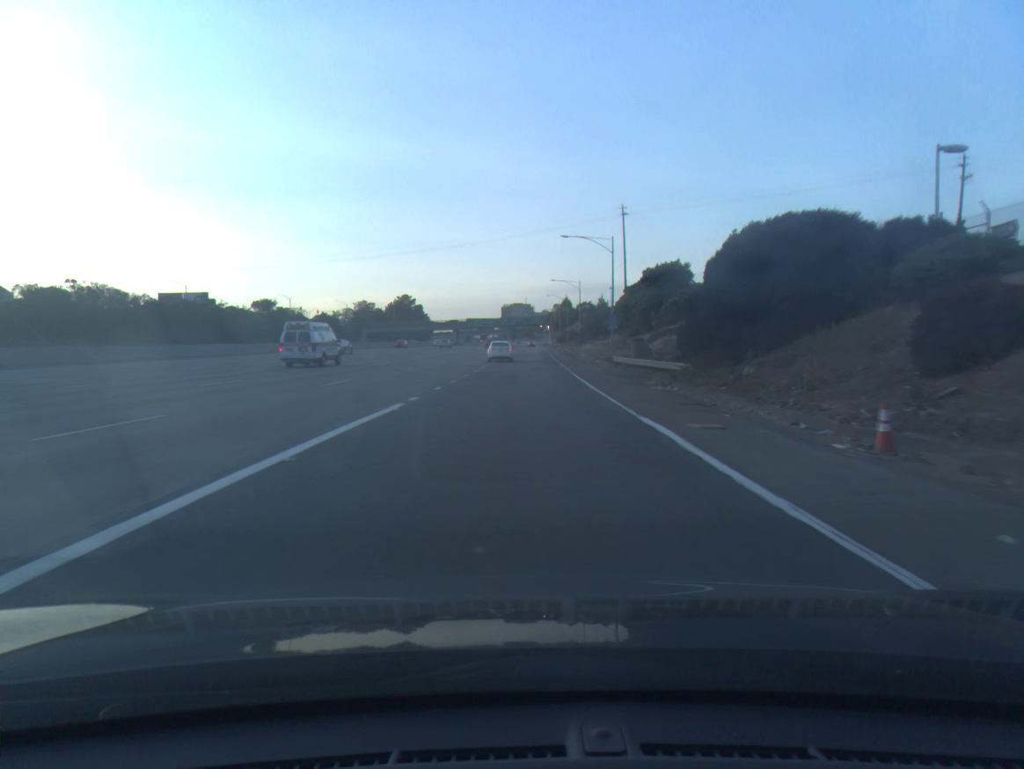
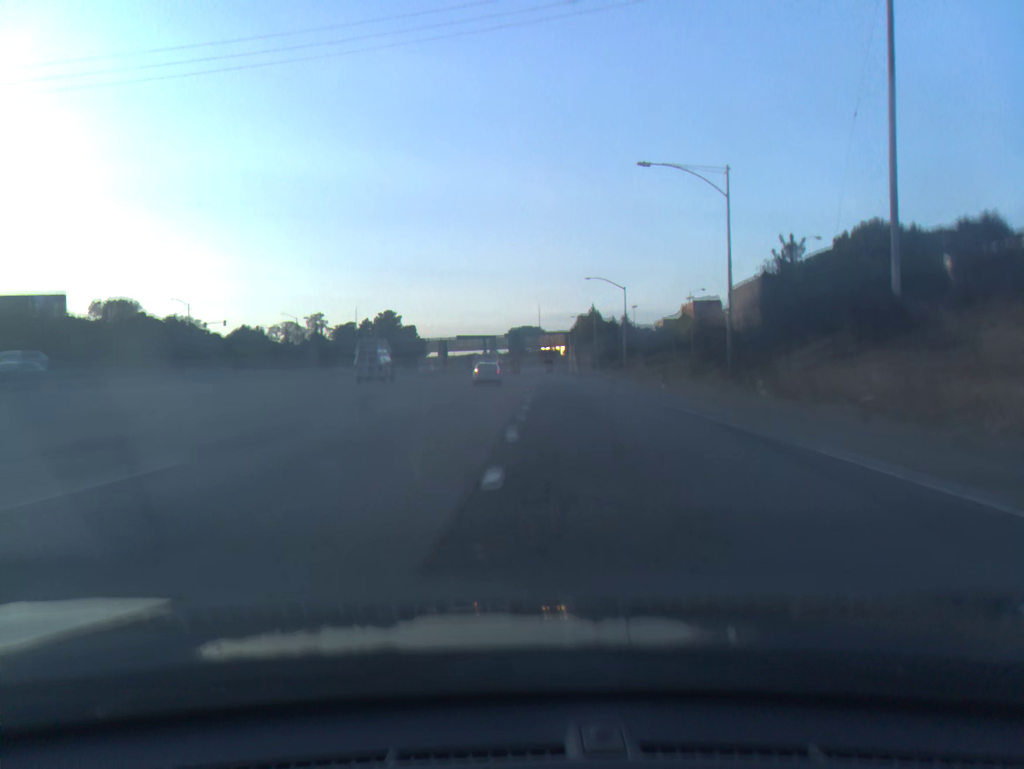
(-0.9, +77.5) m; -1°
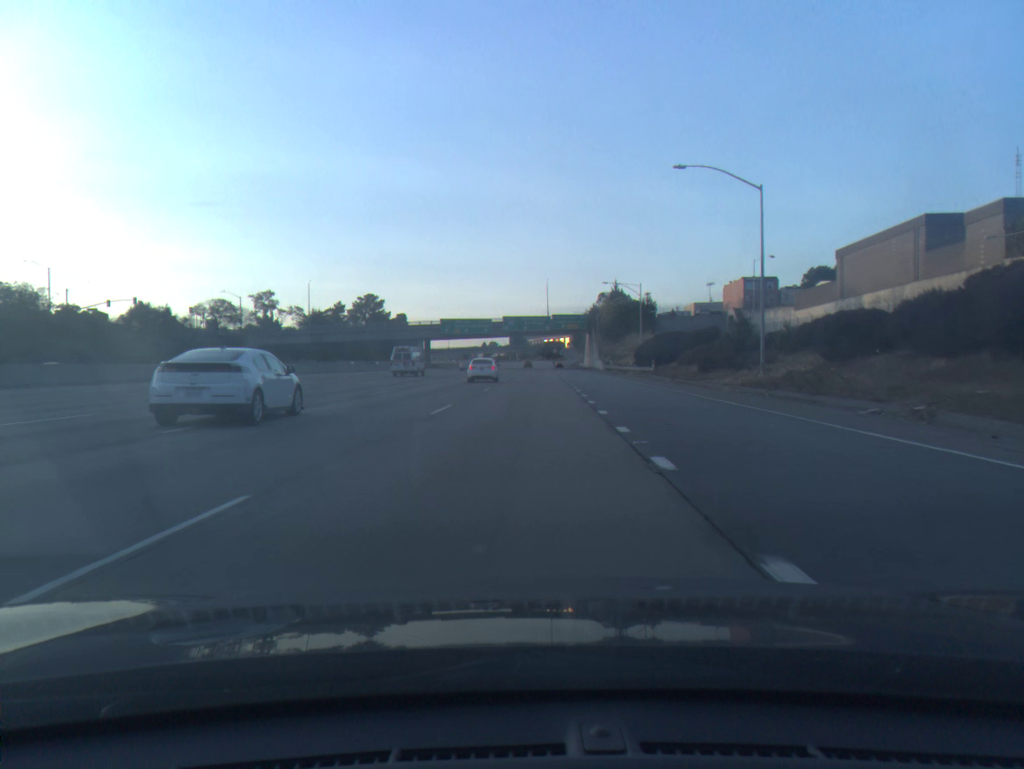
(-0.4, +46.7) m; 0°
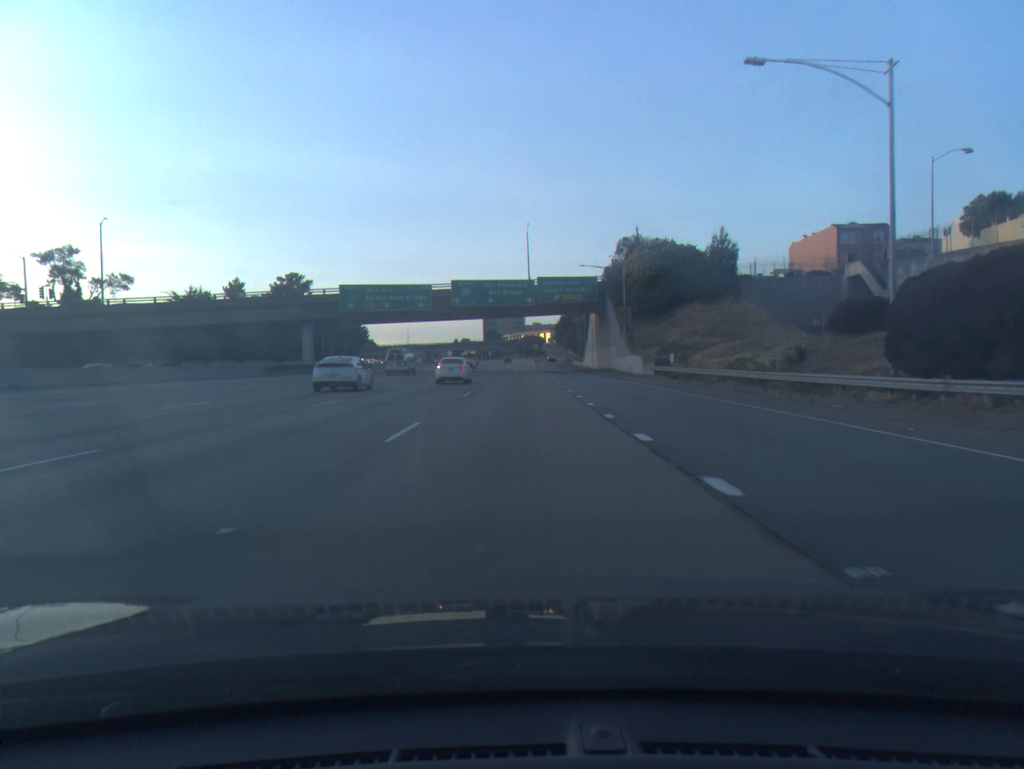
(+1.8, +64.1) m; +2°
